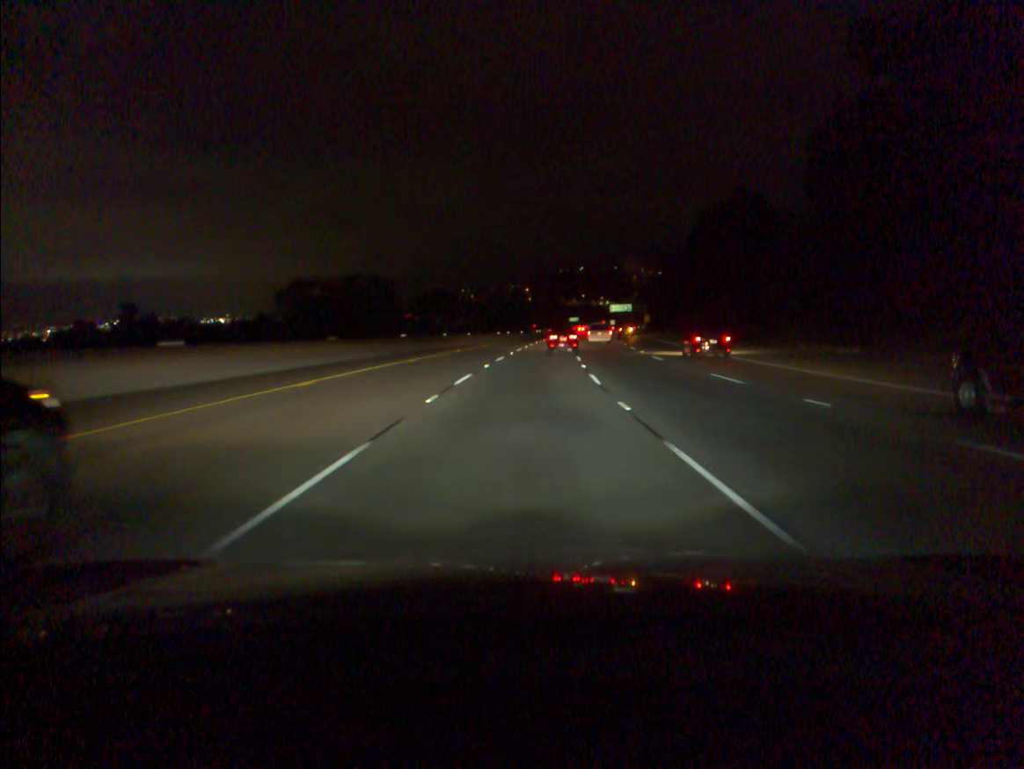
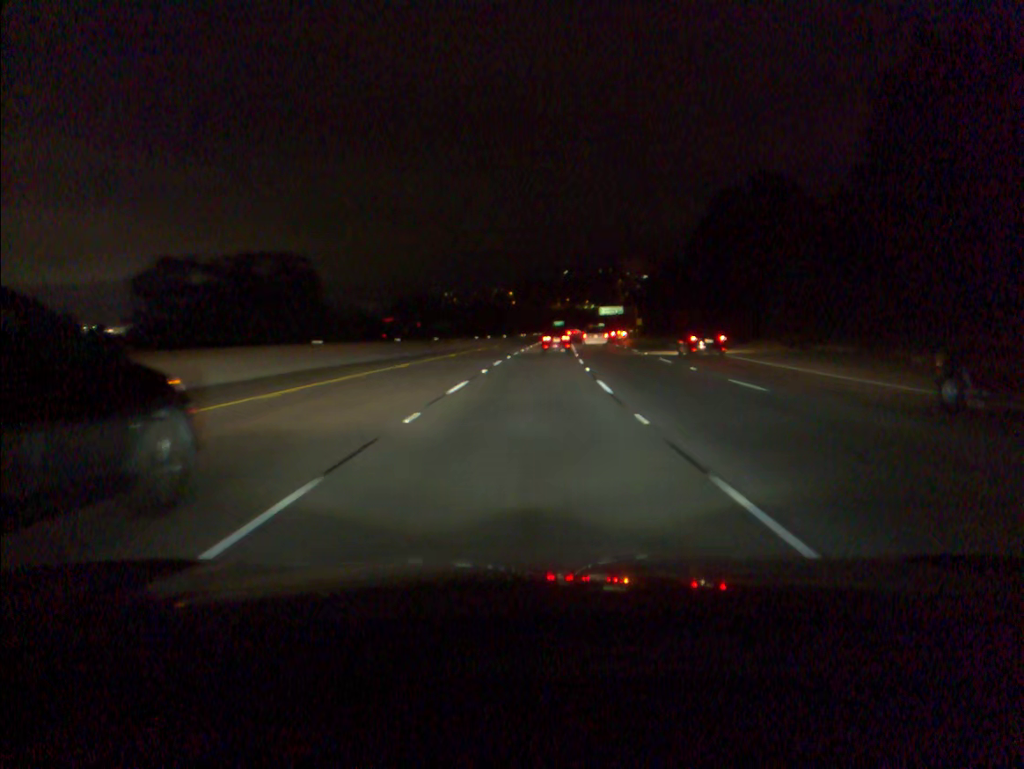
(+0.1, +16.8) m; +1°
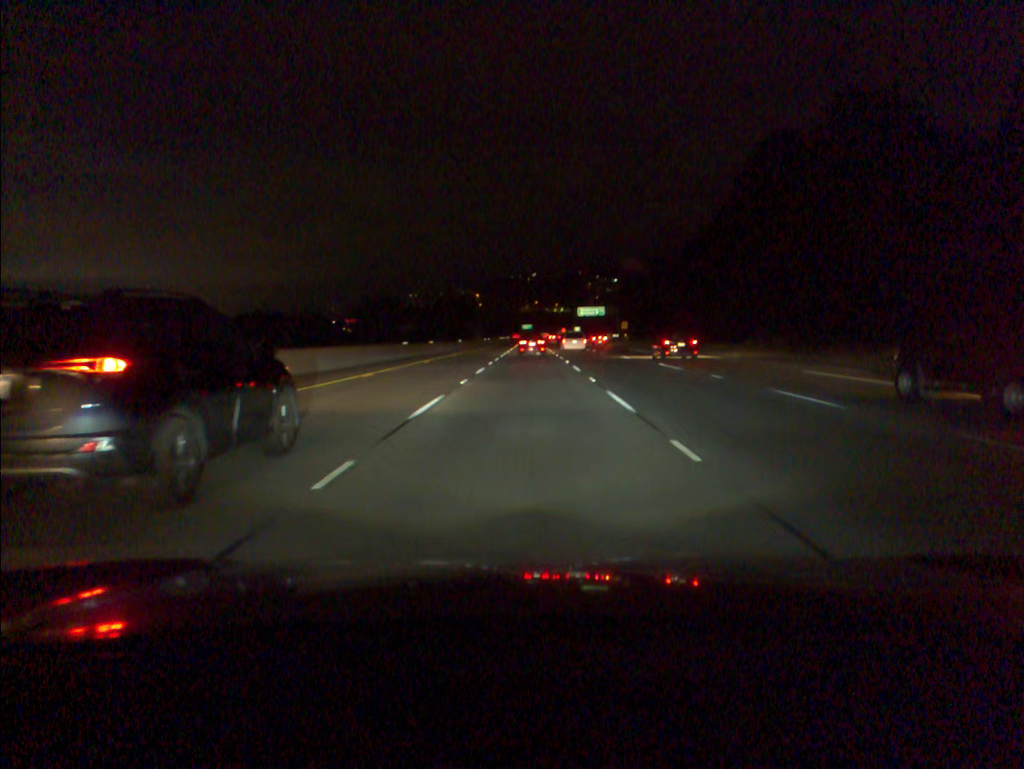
(+0.8, +33.7) m; +2°
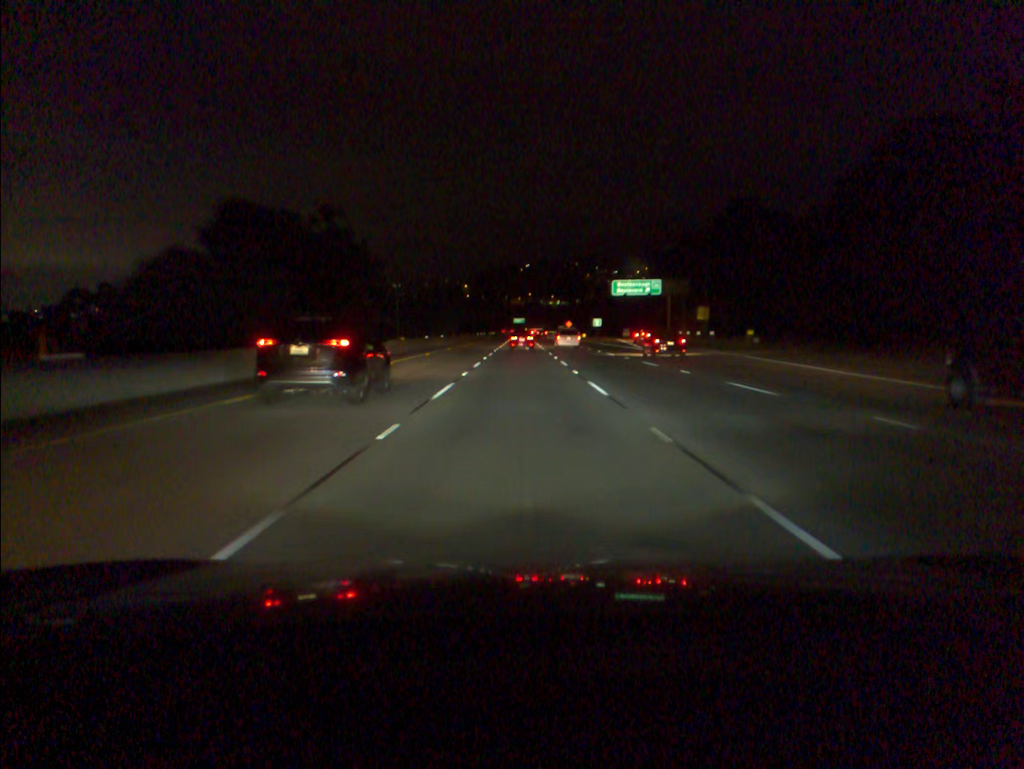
(+0.9, +84.6) m; +1°
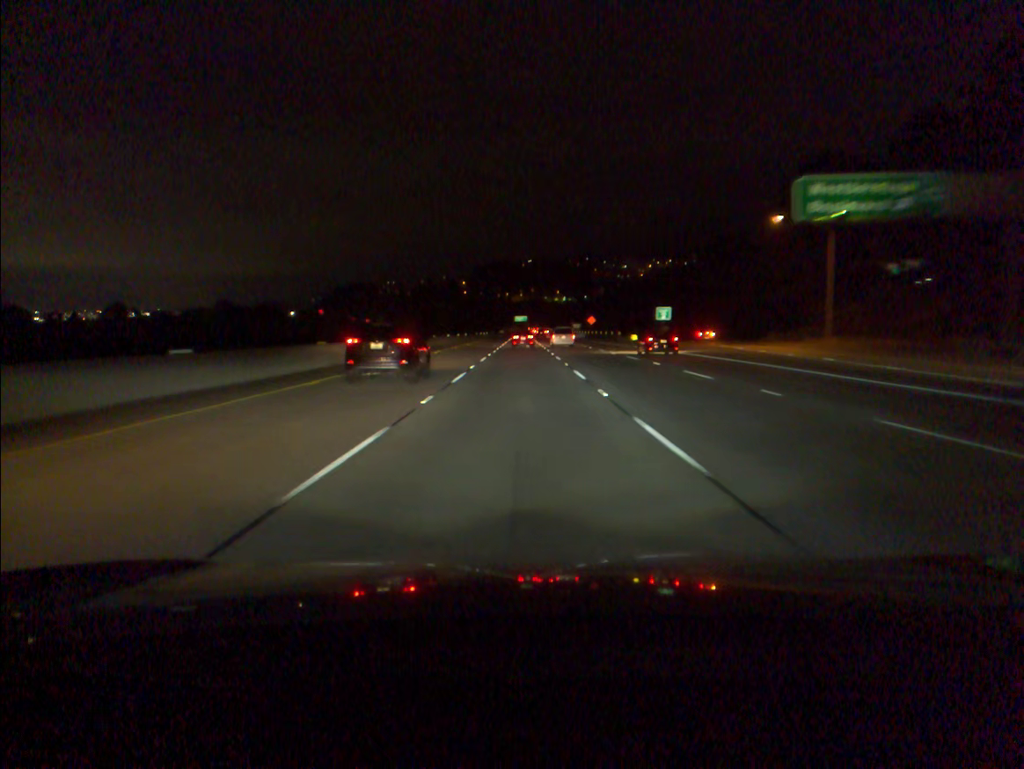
(0.0, +67.5) m; 0°
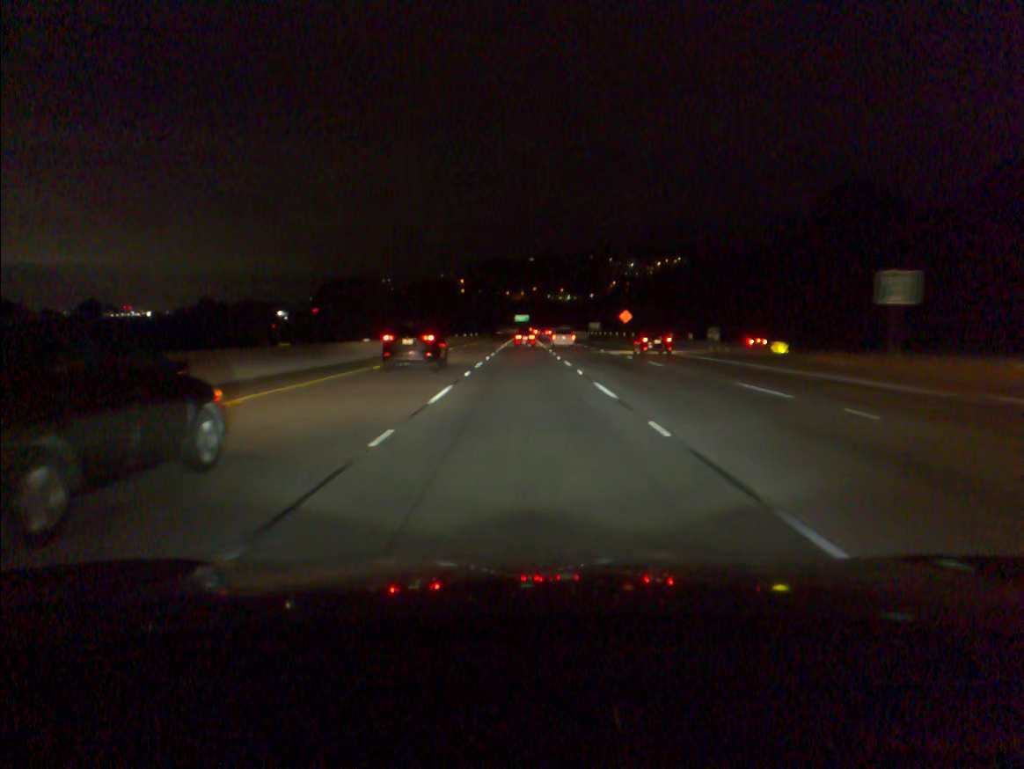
(-0.1, +50.2) m; 0°
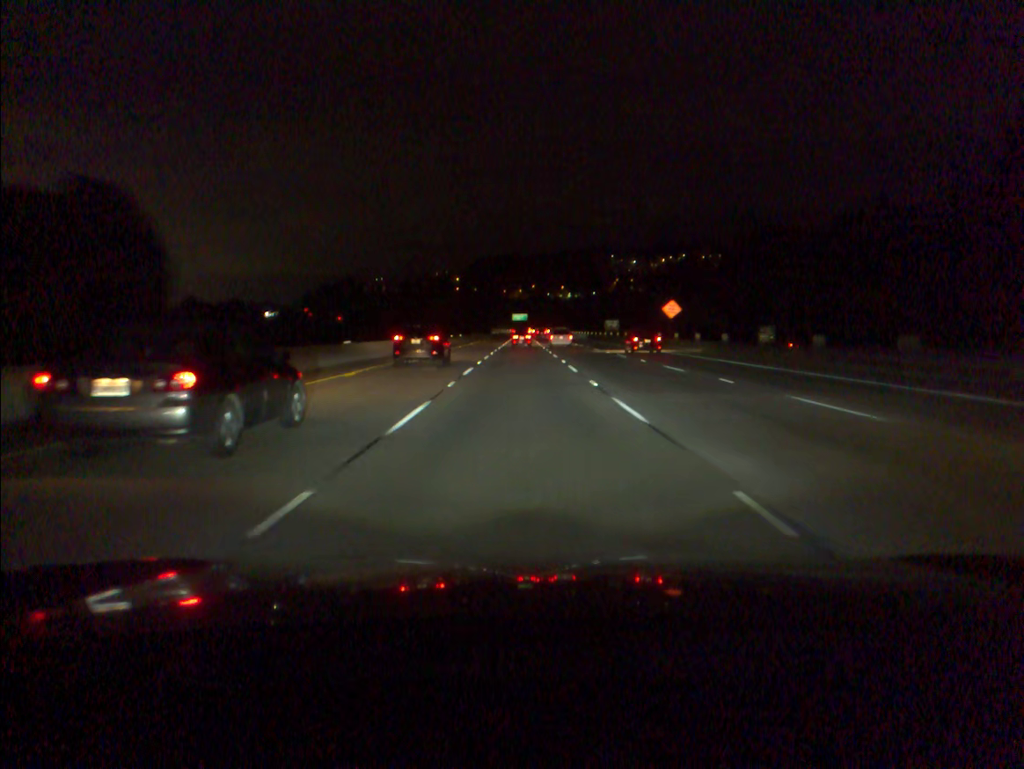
(+0.1, +33.4) m; 0°
